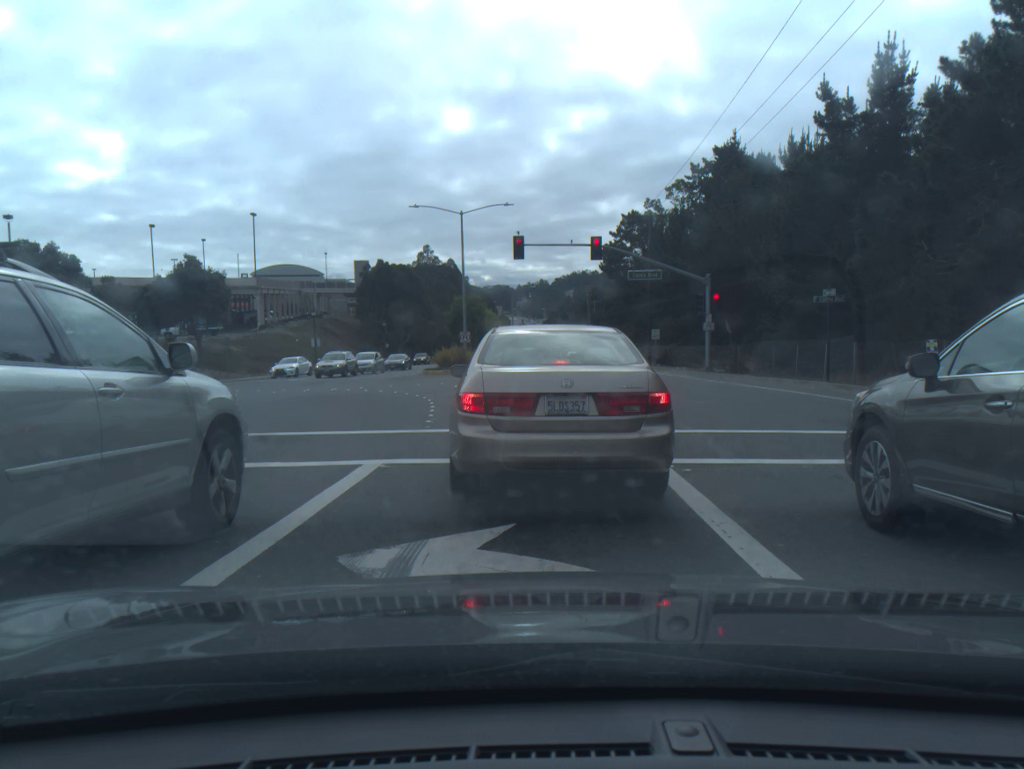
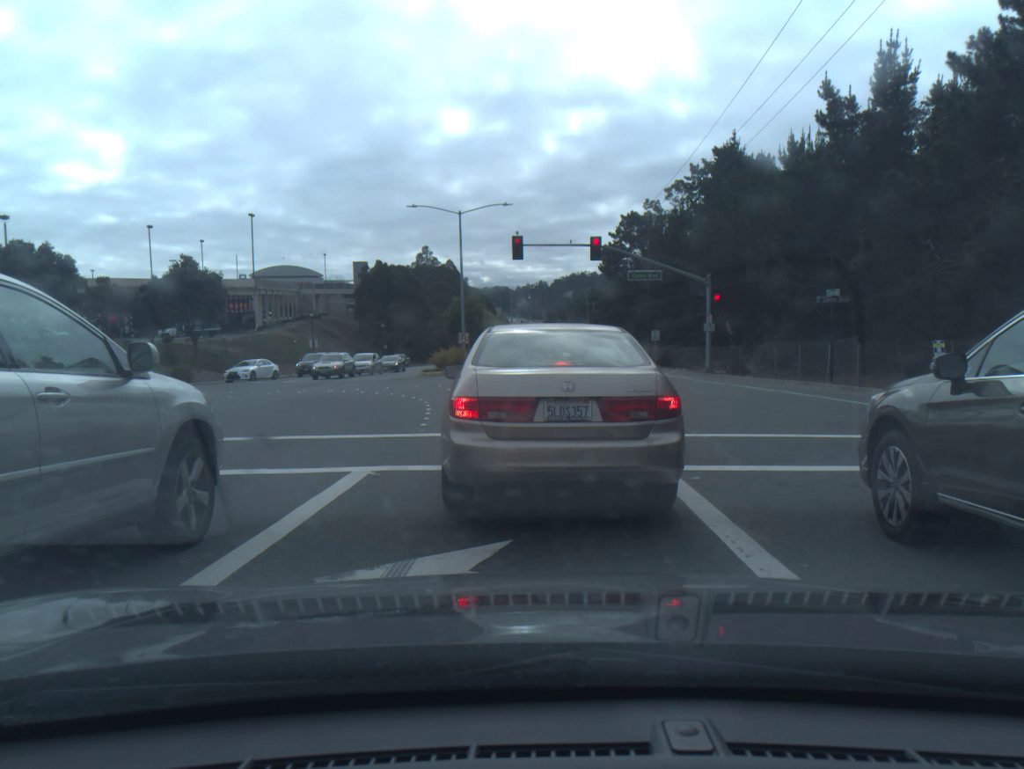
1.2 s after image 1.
(0.0, +0.5) m; 0°
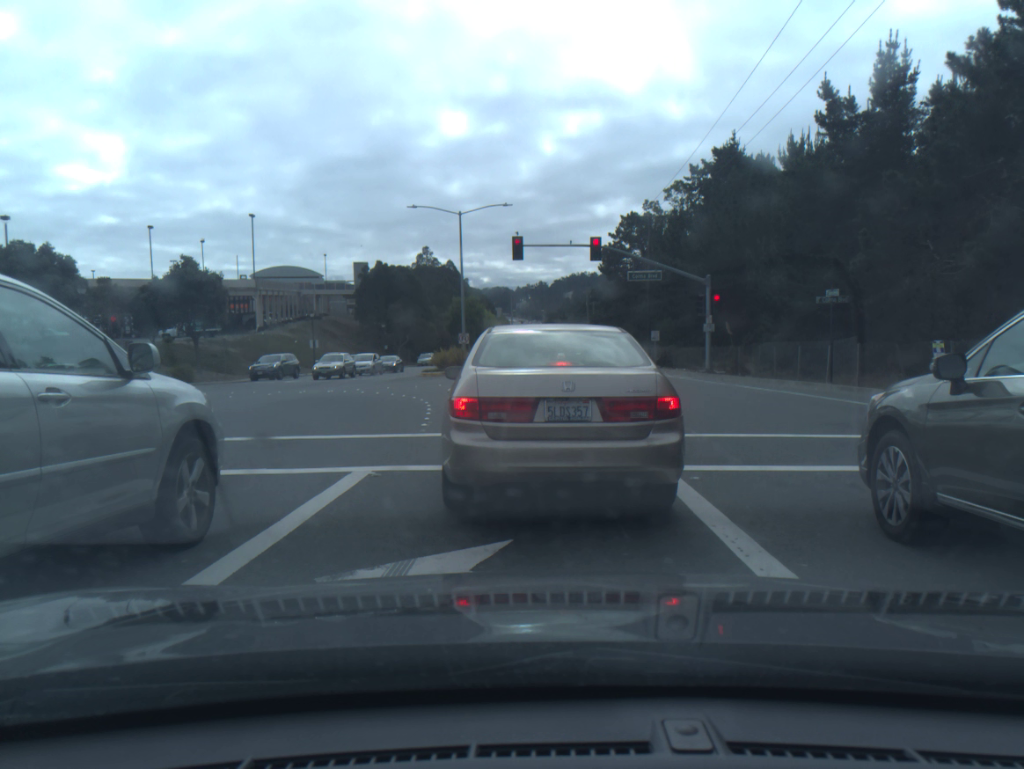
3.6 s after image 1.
(0.0, 0.0) m; 0°
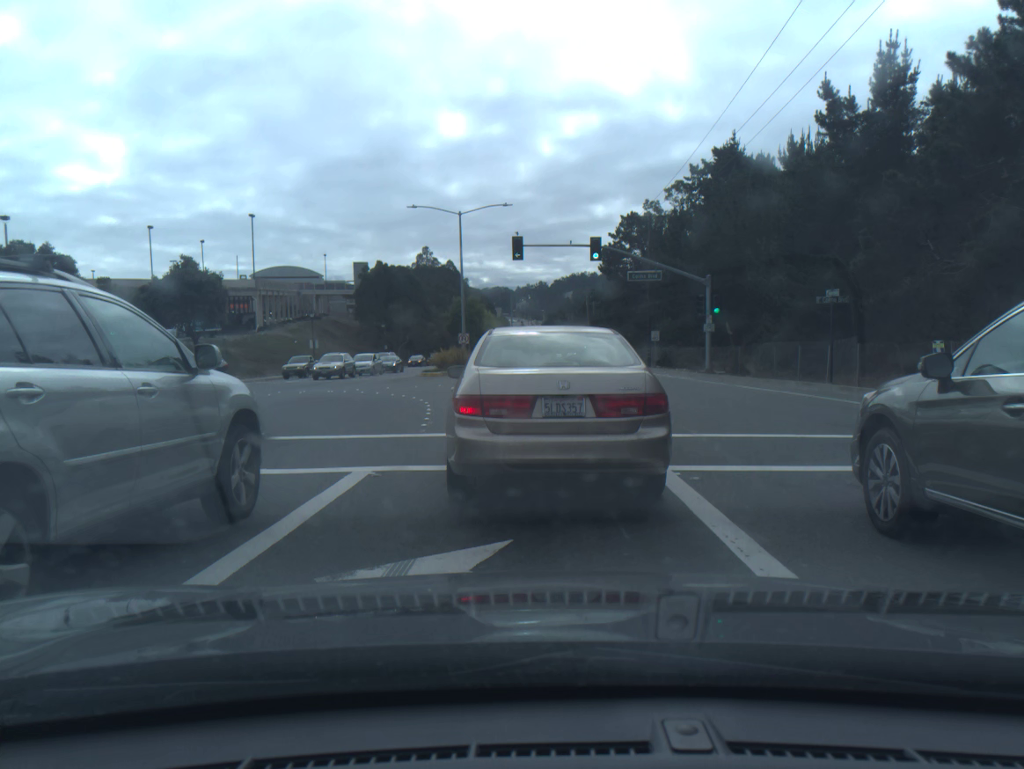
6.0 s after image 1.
(0.0, 0.0) m; 0°
